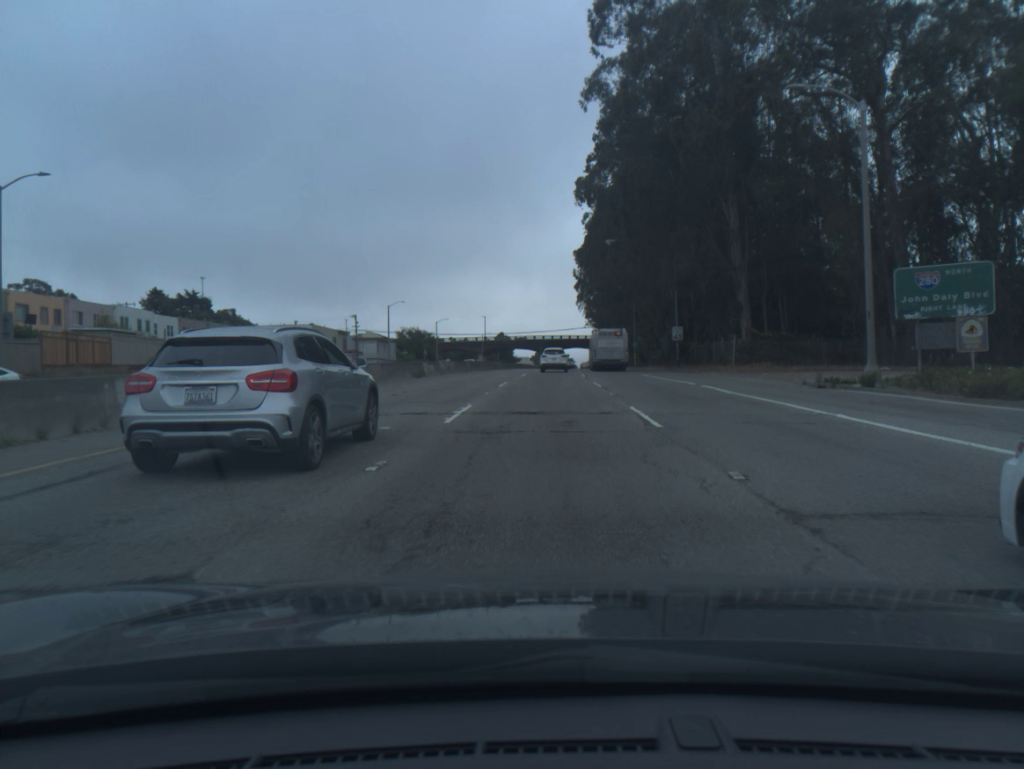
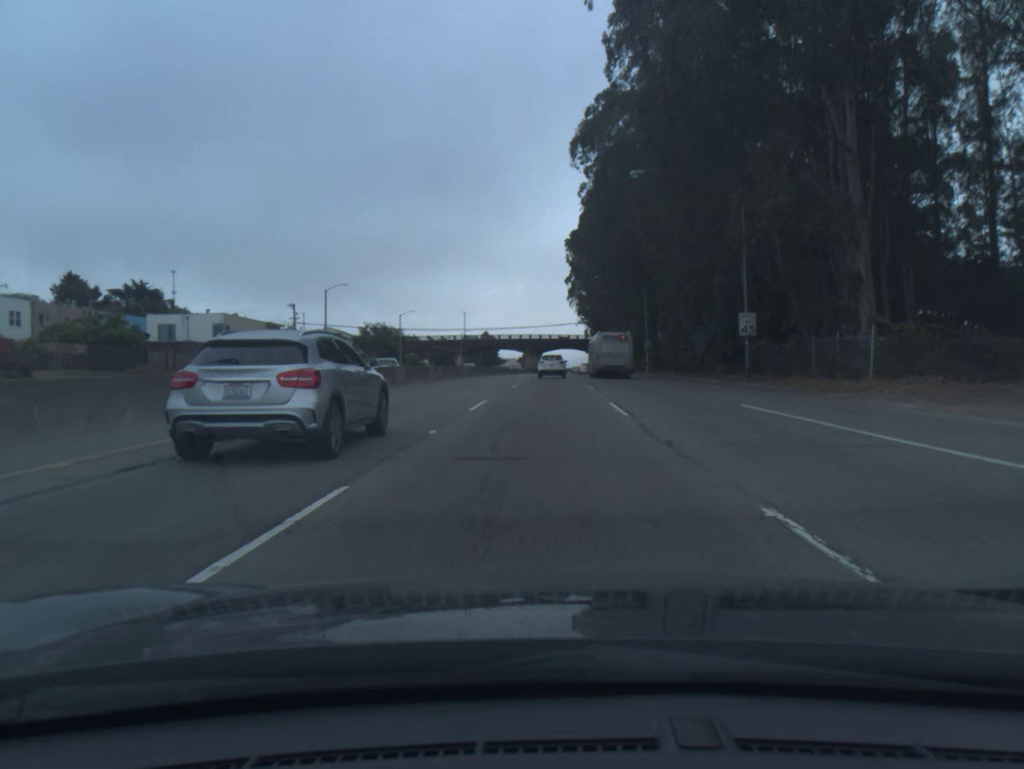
(+0.2, +25.5) m; +1°
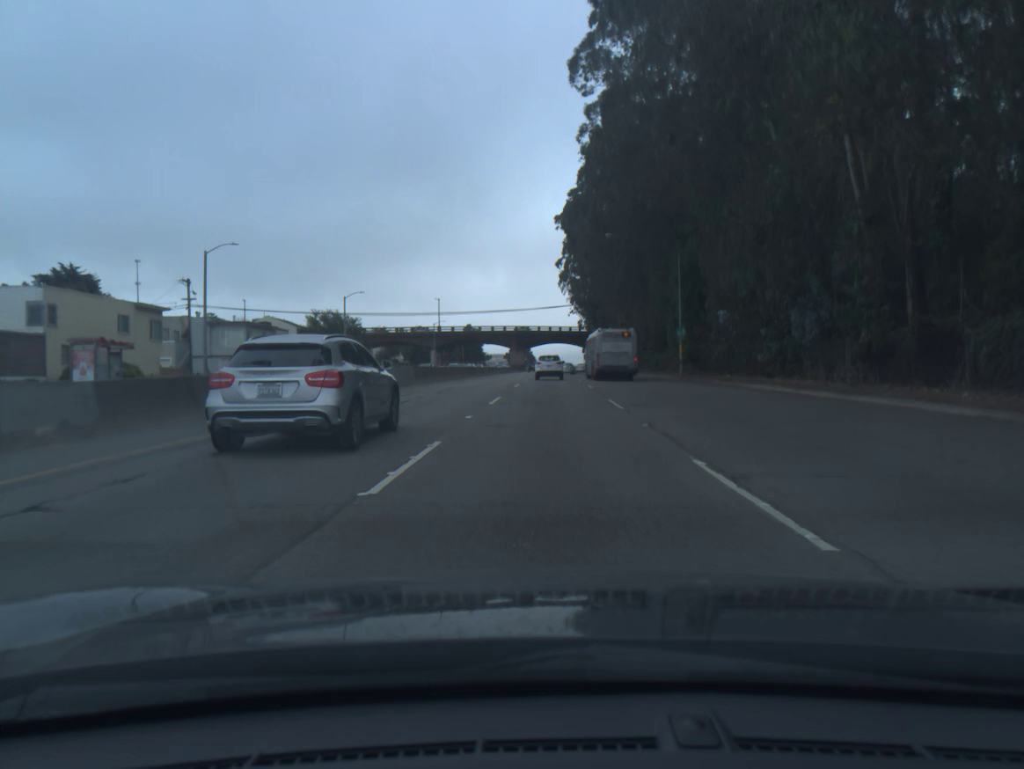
(+0.1, +25.8) m; +1°
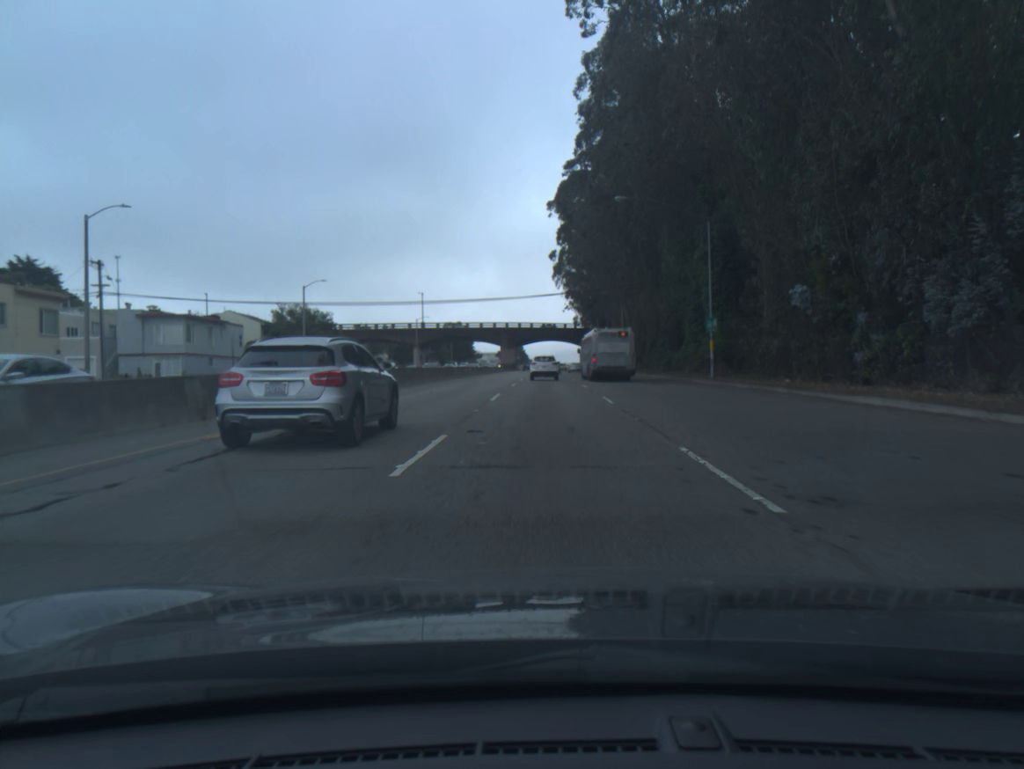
(+0.1, +13.0) m; +1°
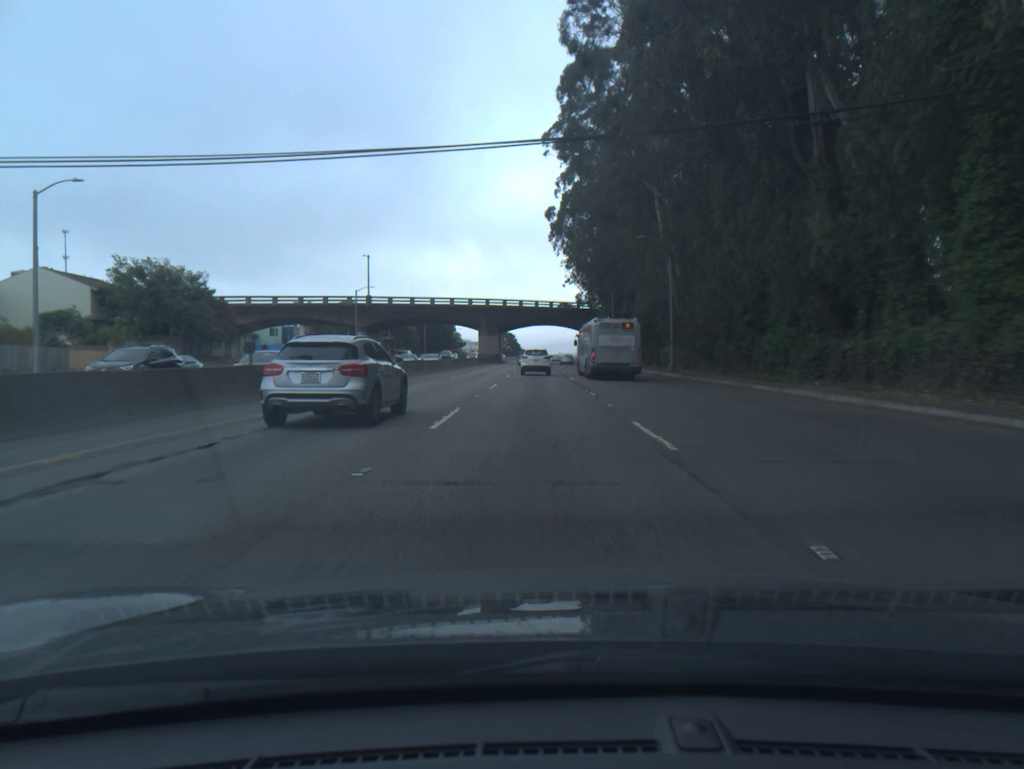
(+0.3, +39.2) m; 0°
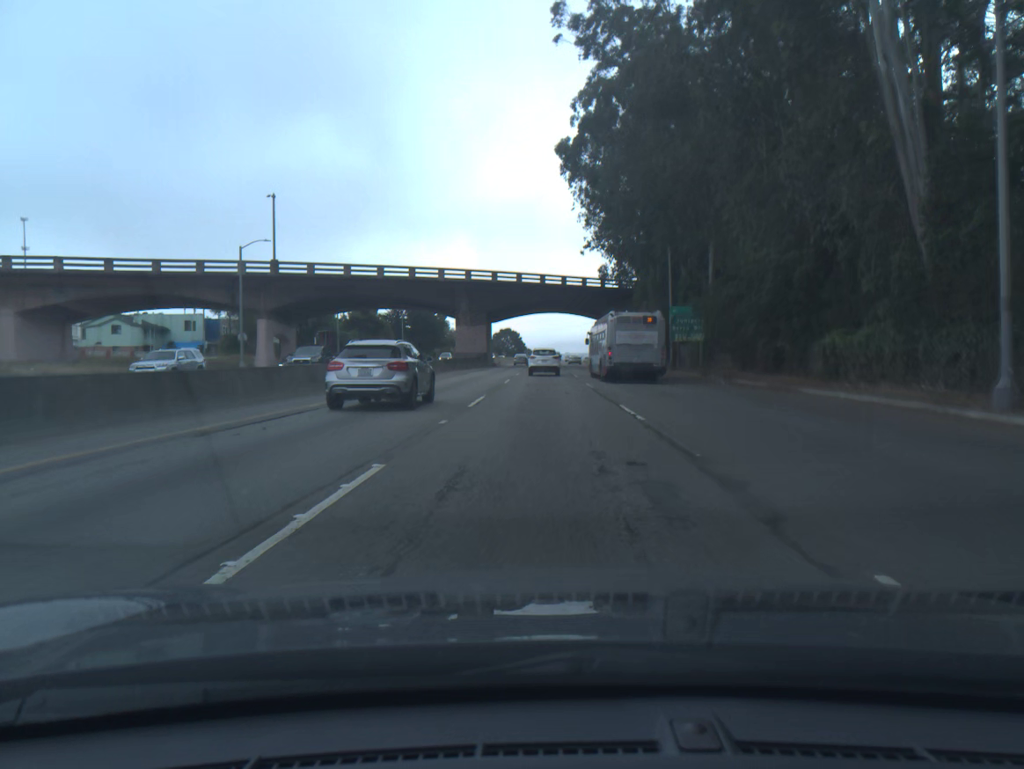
(-0.1, +39.3) m; 0°
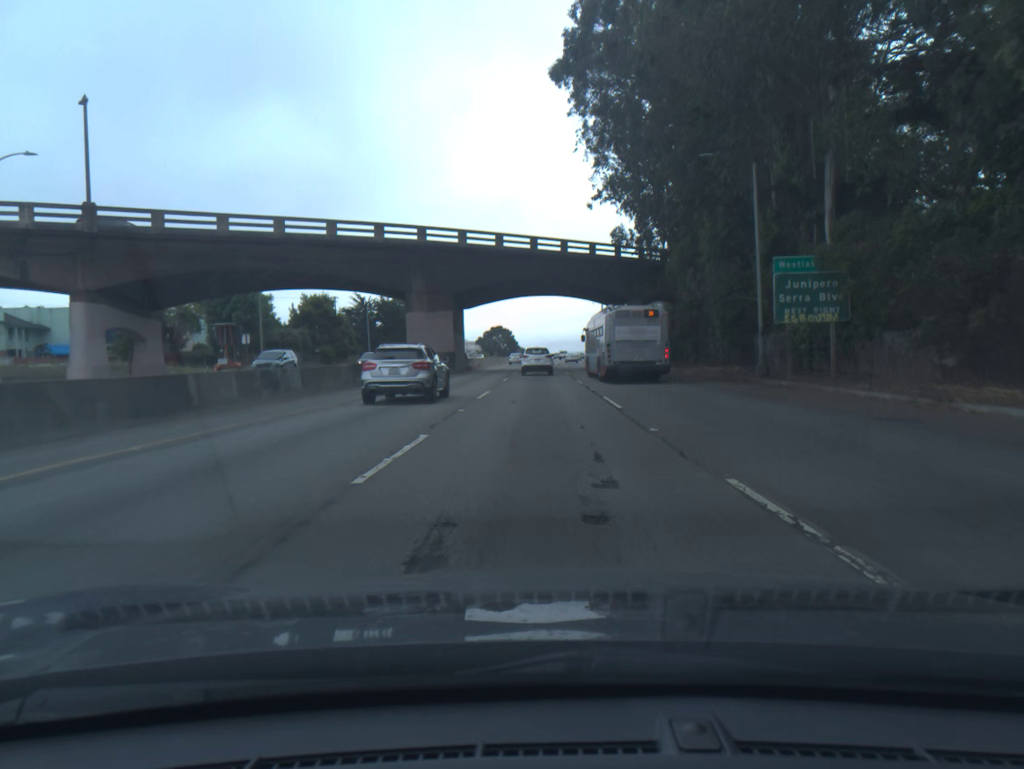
(+0.1, +26.1) m; 0°
